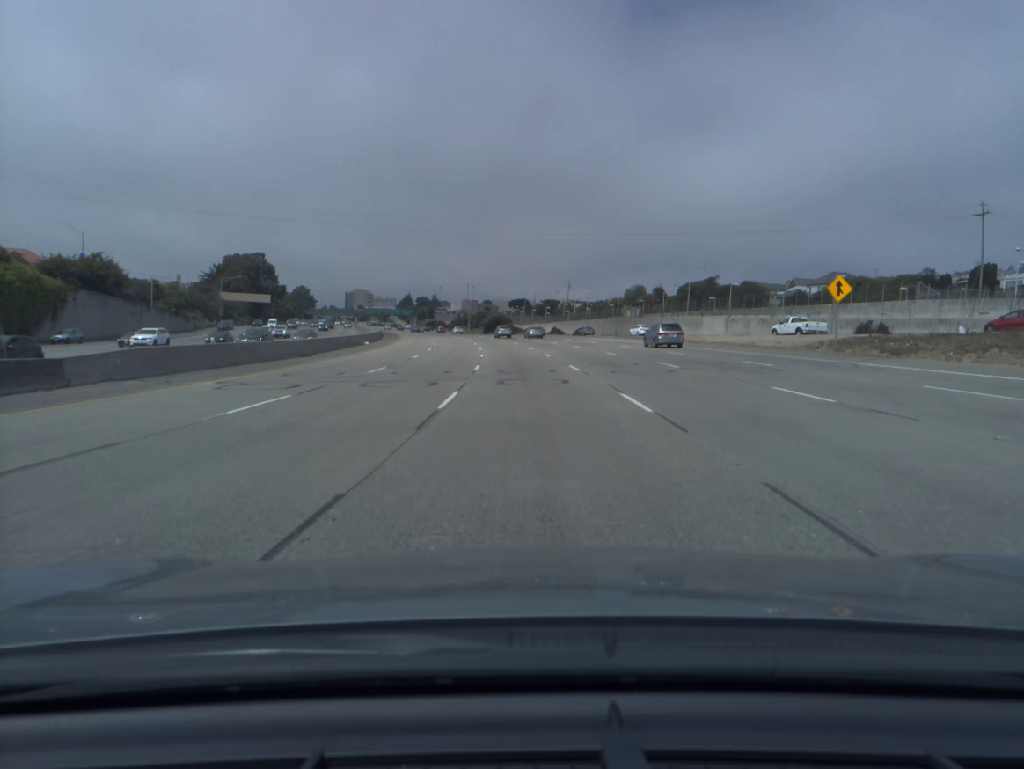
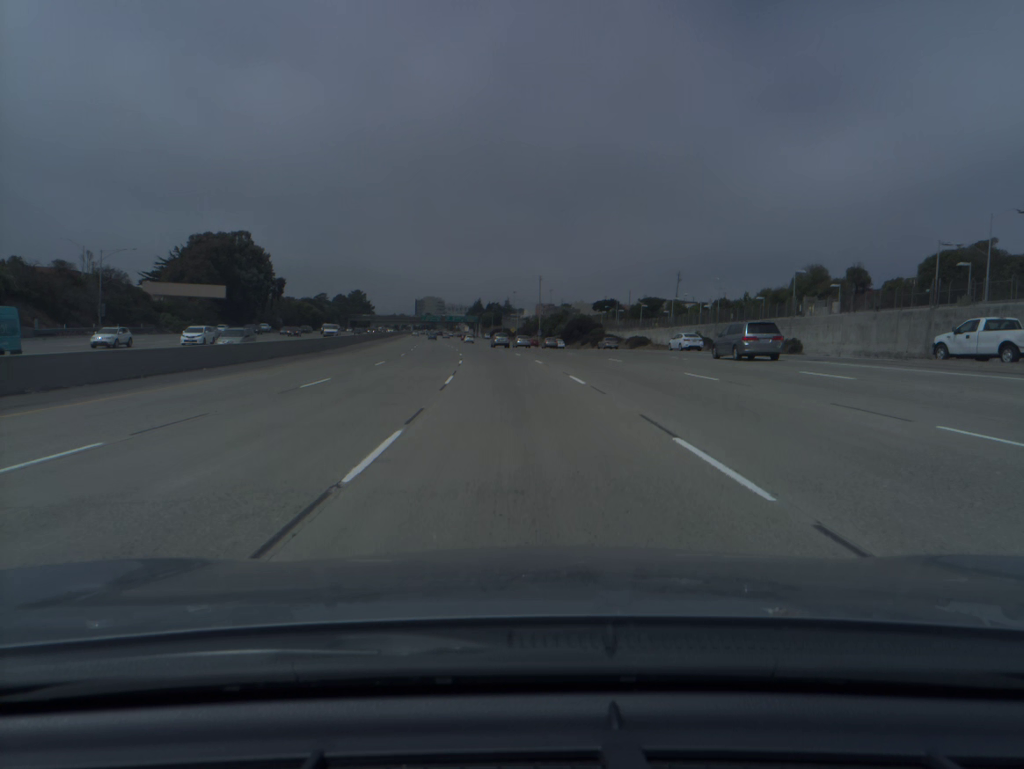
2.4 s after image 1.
(-3.1, +78.4) m; -5°
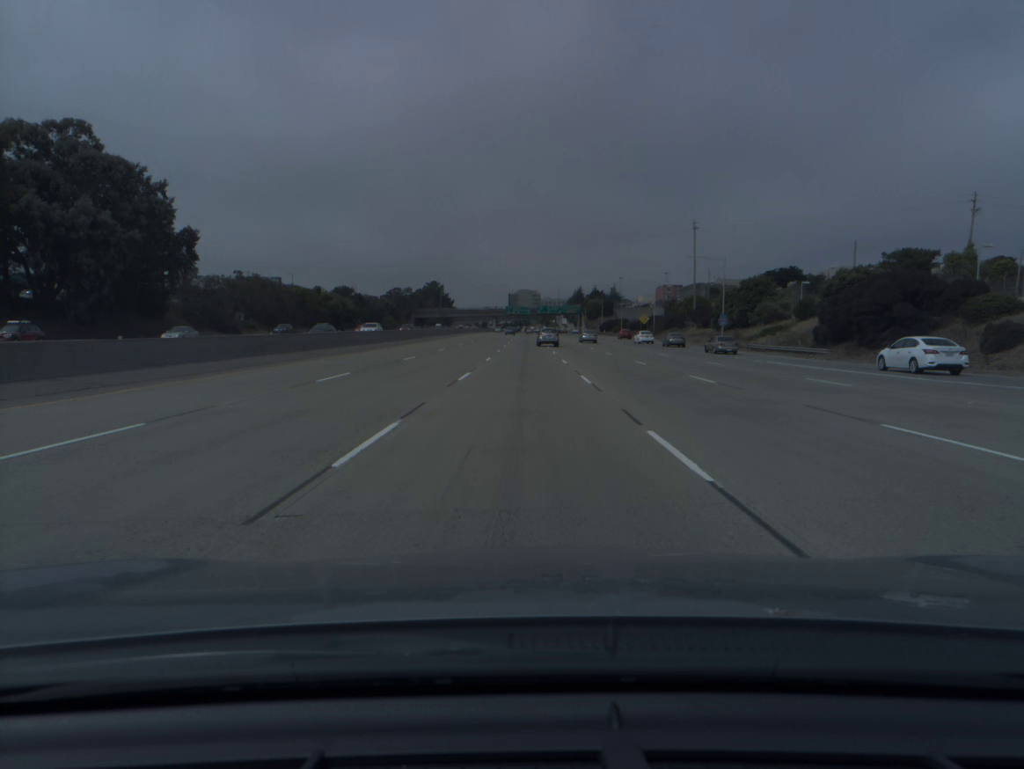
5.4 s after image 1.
(-7.5, +98.7) m; -7°
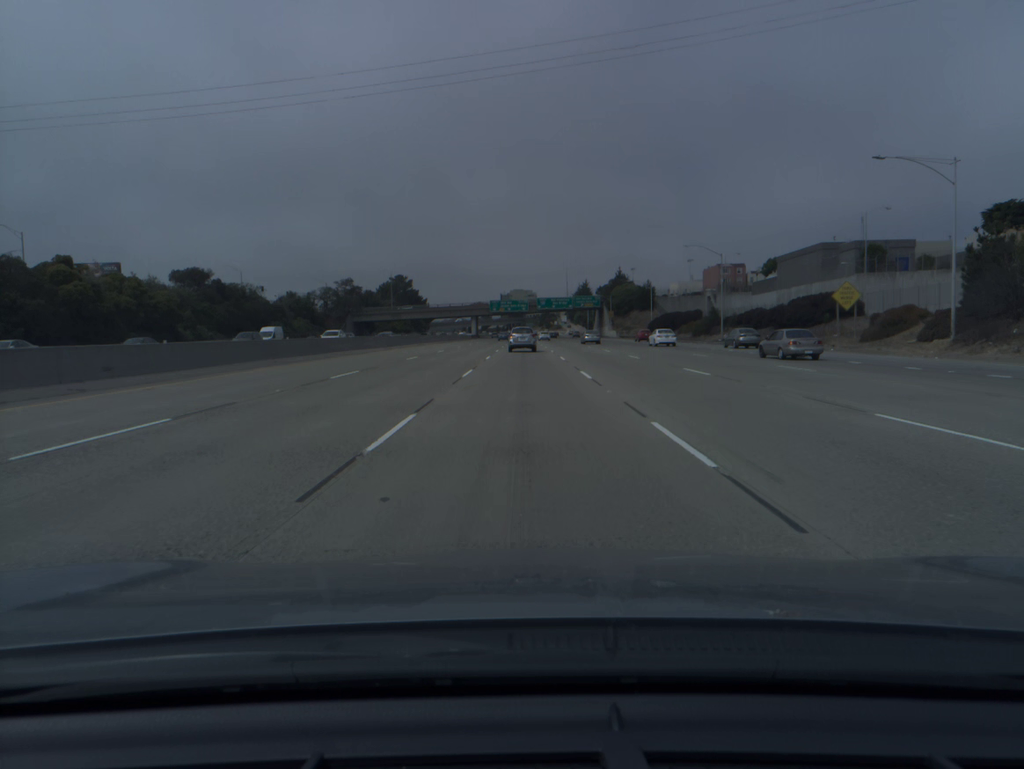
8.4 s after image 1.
(+0.2, +99.0) m; 0°
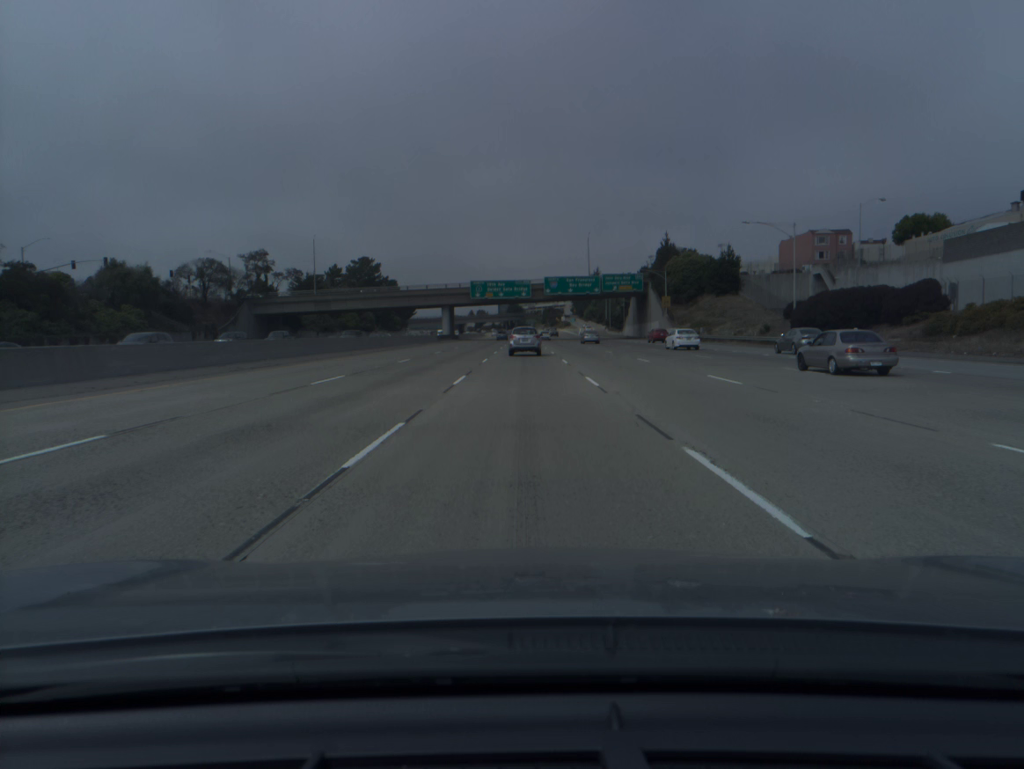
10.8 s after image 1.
(-0.1, +73.5) m; 0°
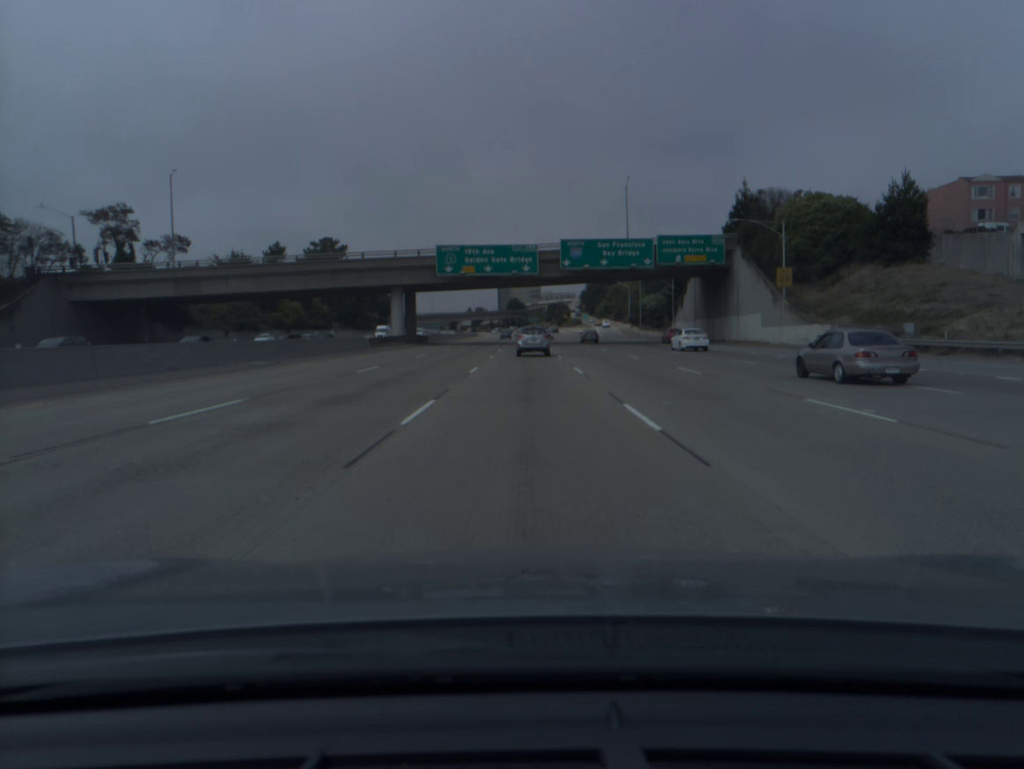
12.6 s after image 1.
(0.0, +51.8) m; 0°
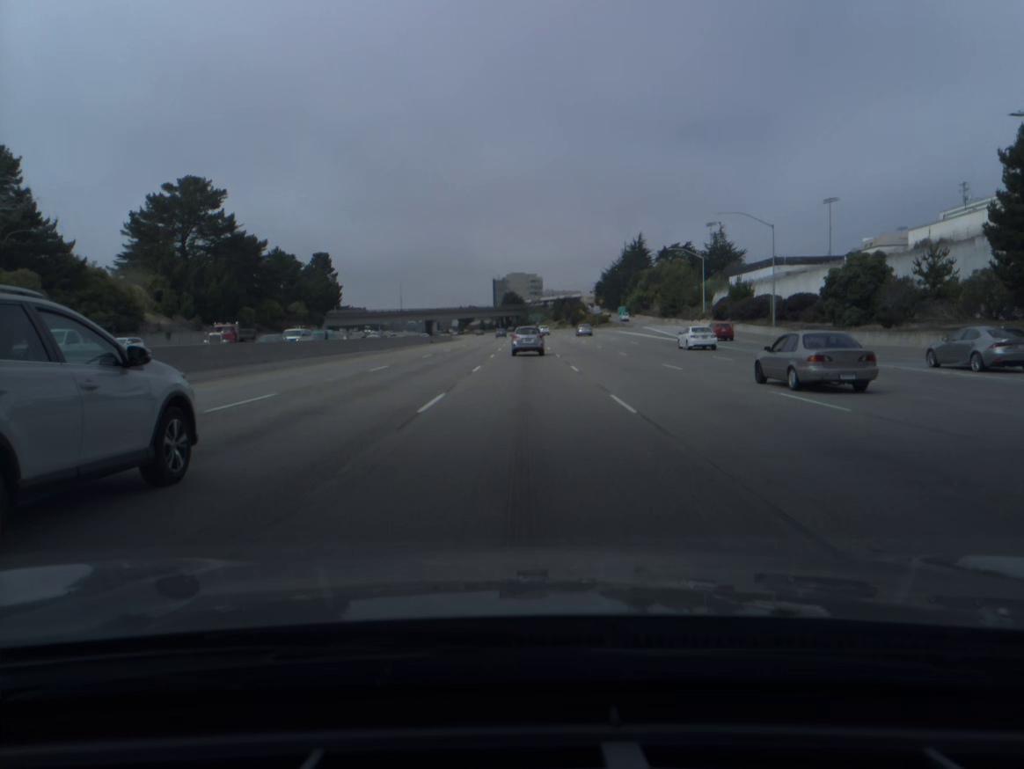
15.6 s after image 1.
(+0.1, +83.3) m; 0°
